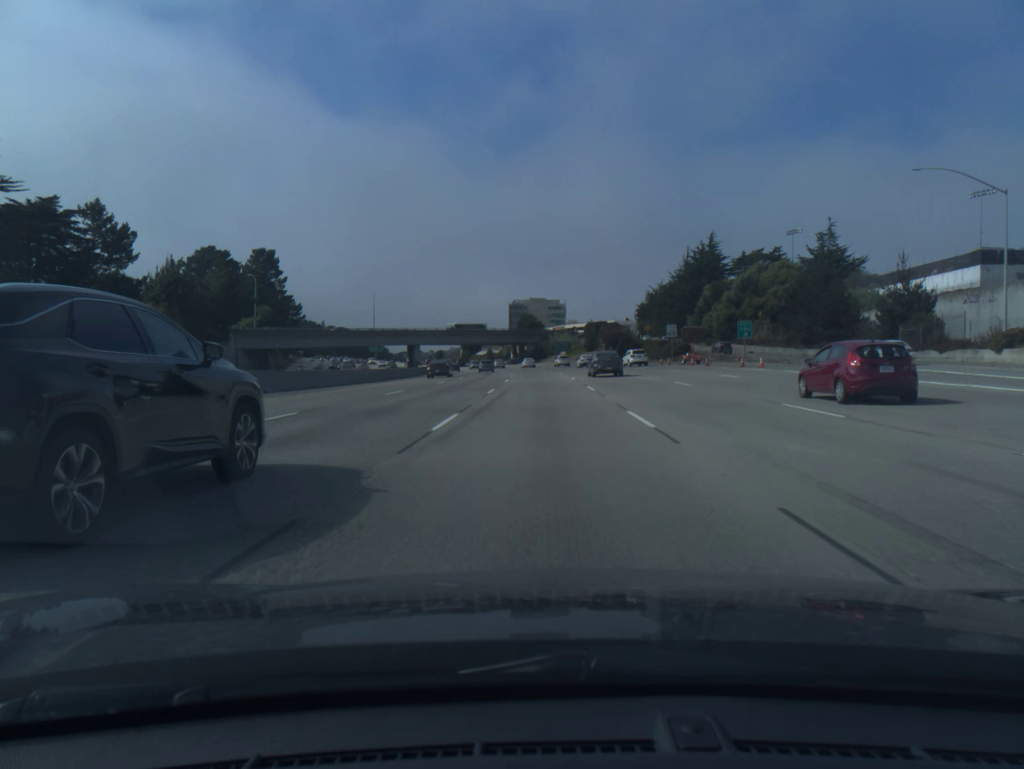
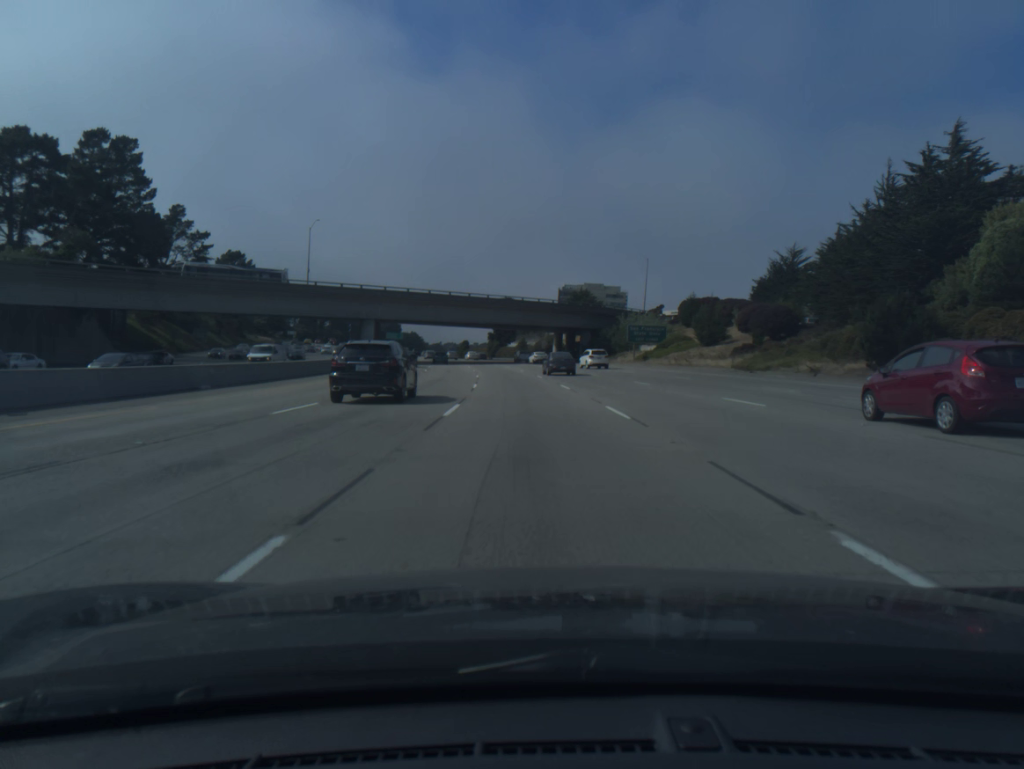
(-1.7, +82.9) m; -3°
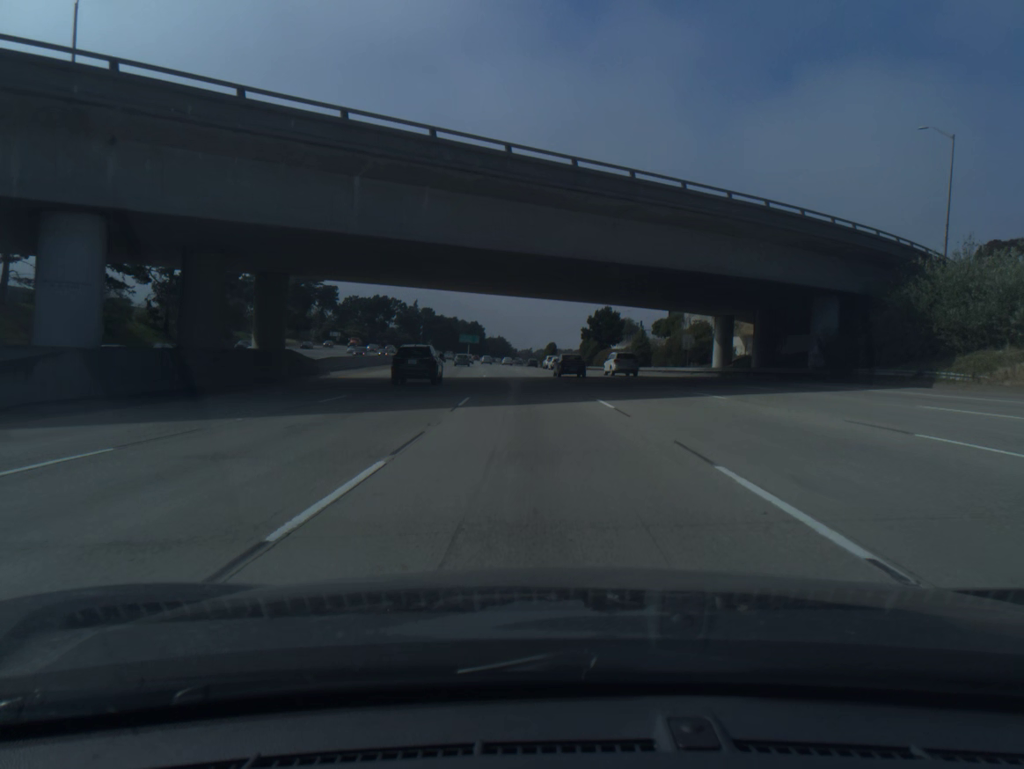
(-4.1, +68.0) m; -7°
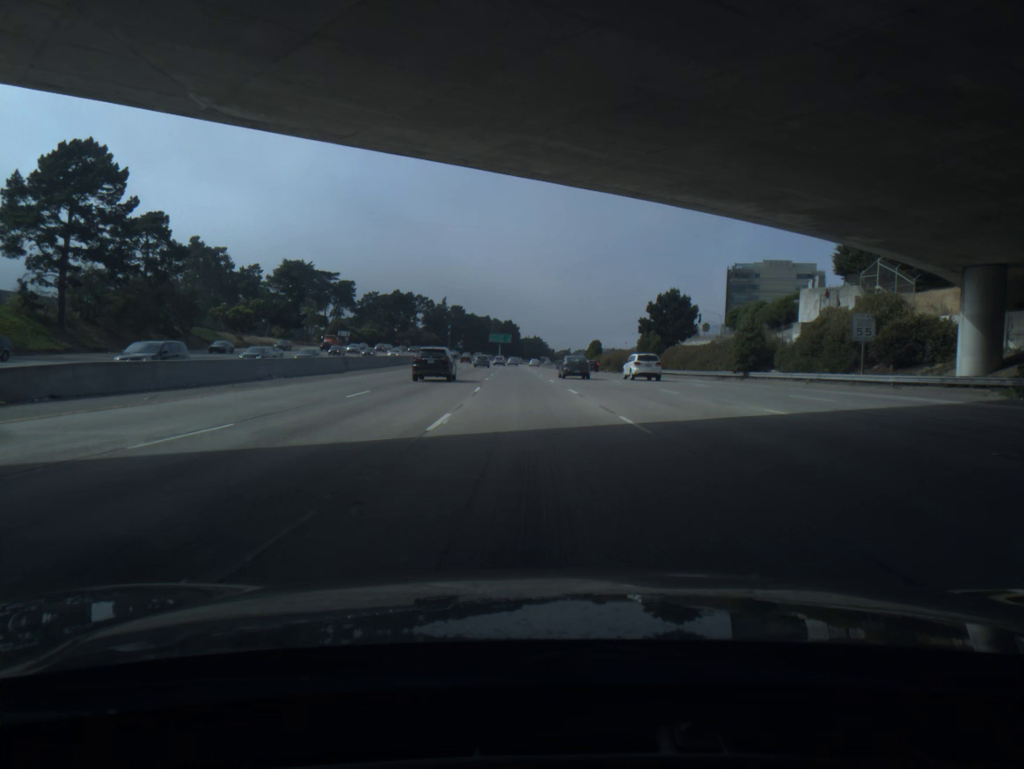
(-0.8, +34.4) m; -3°
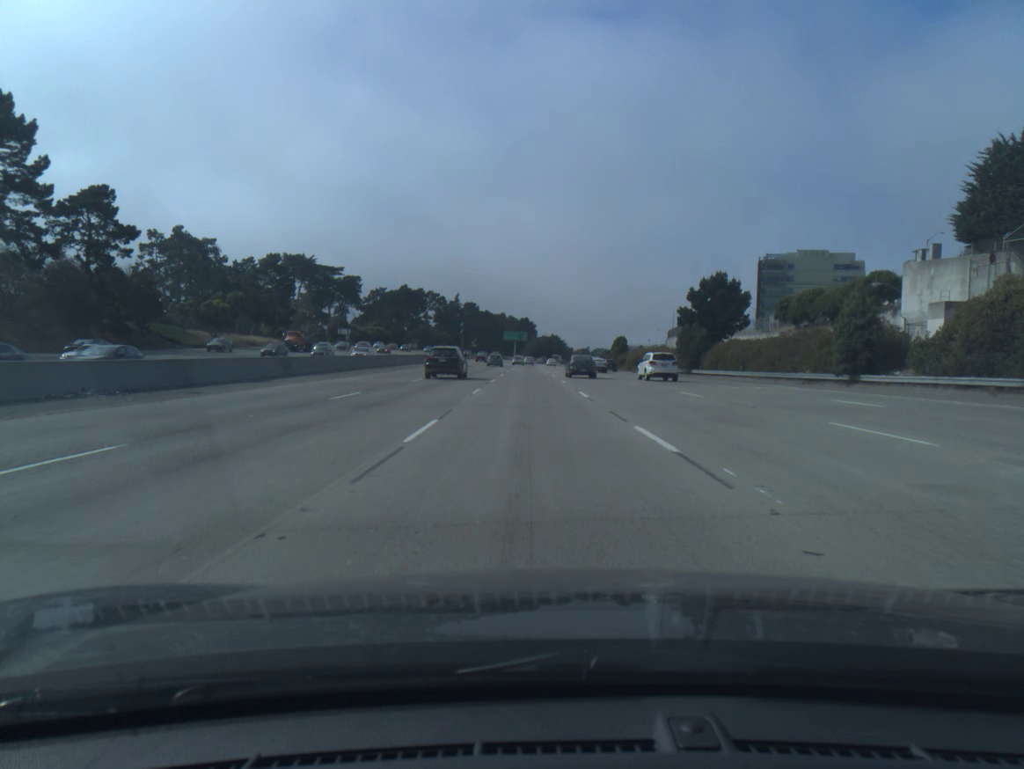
(-0.2, +17.2) m; -1°
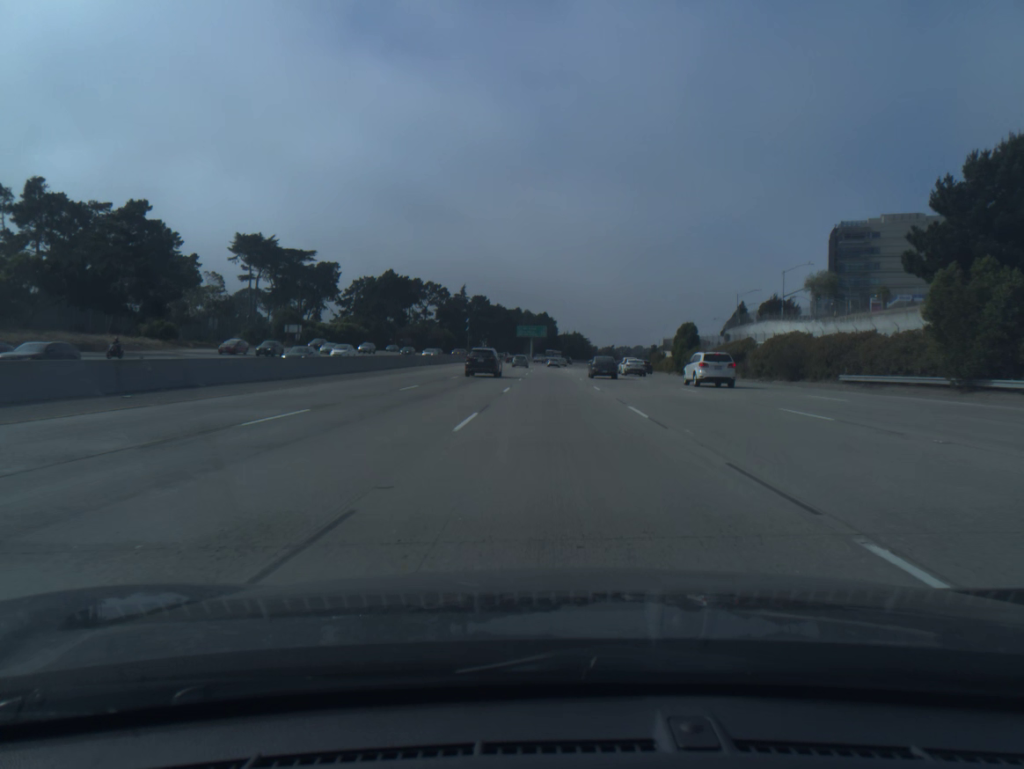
(-1.0, +51.7) m; -1°
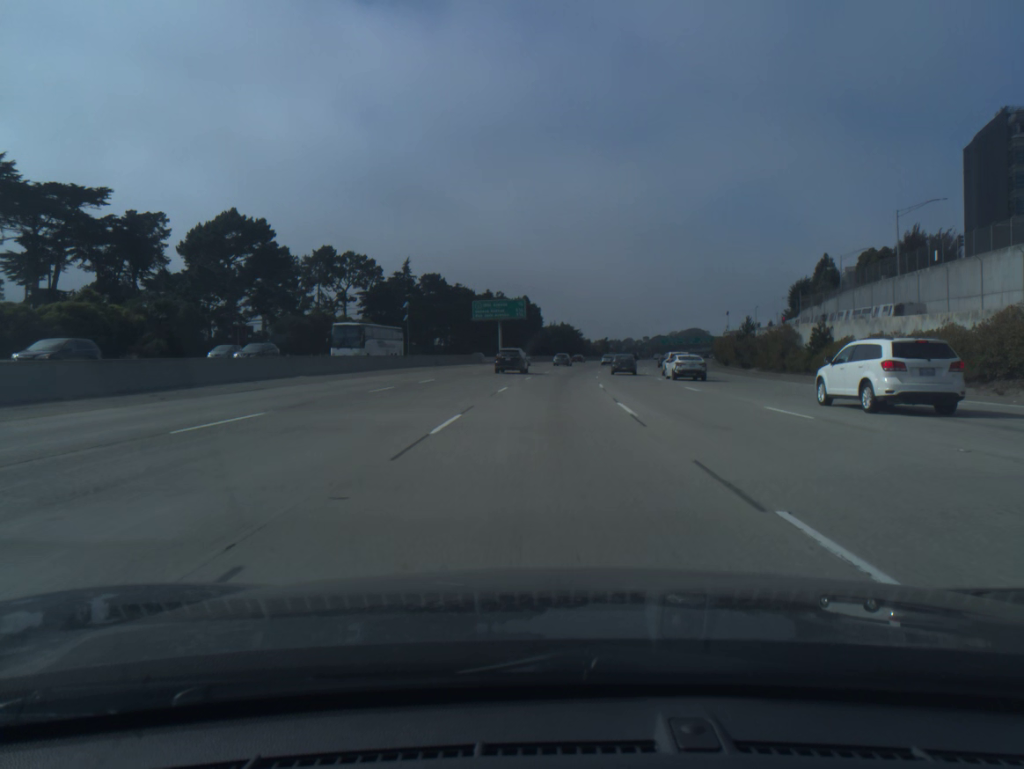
(+1.0, +86.4) m; +1°
